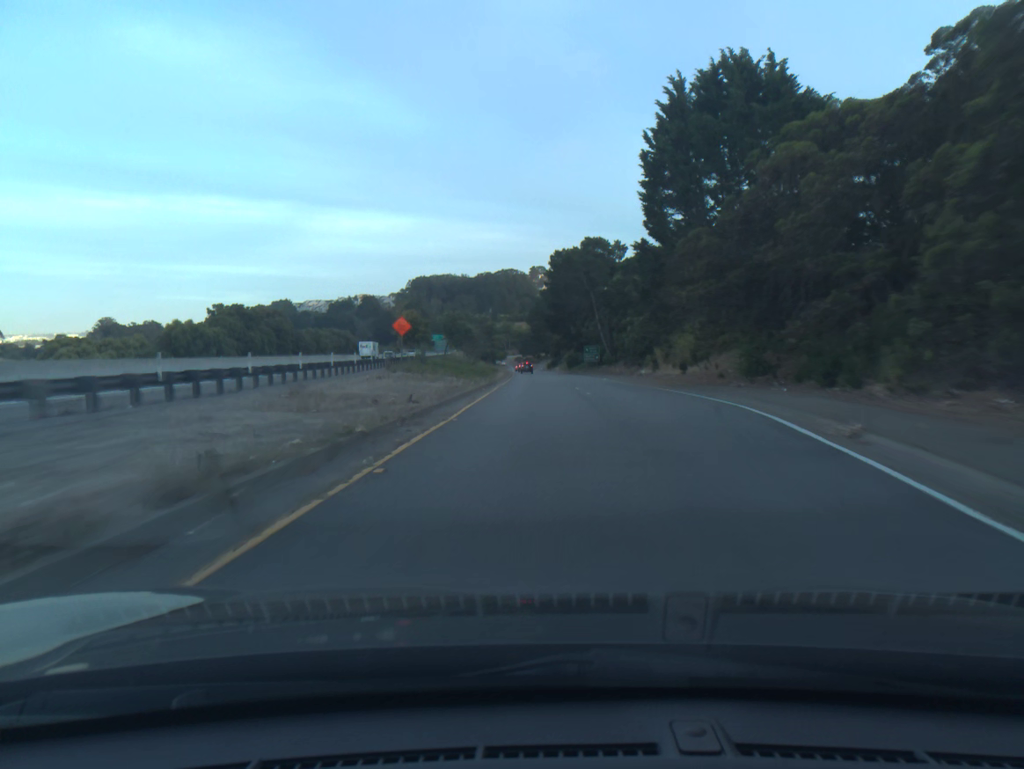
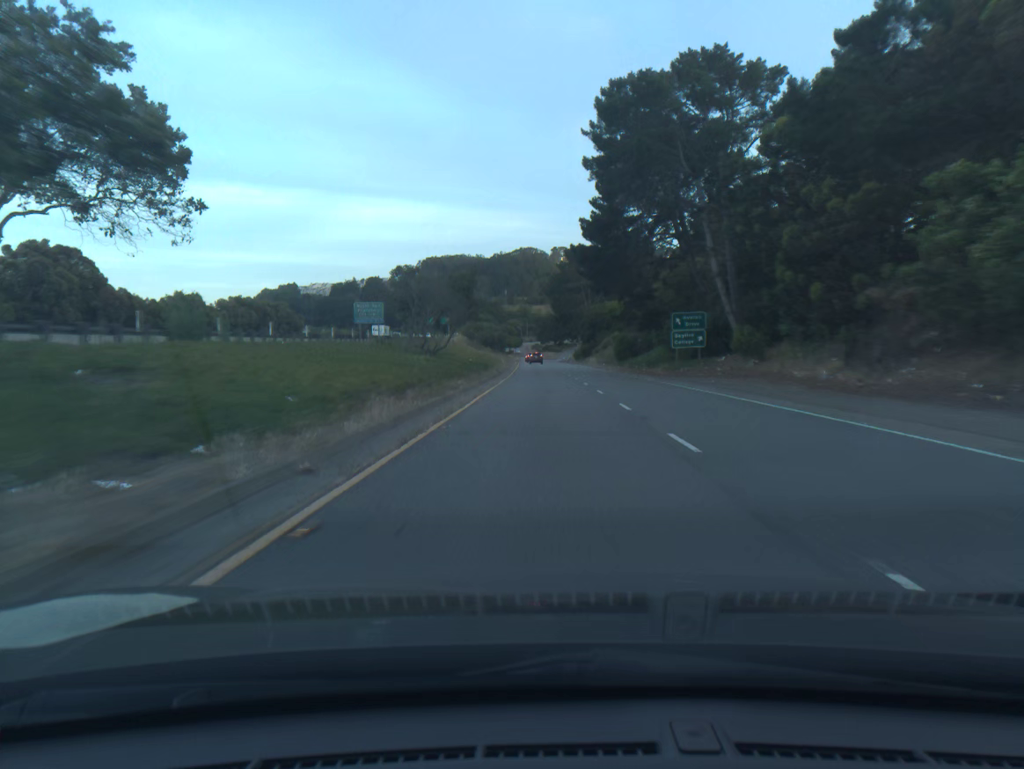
(-0.7, +61.8) m; -1°
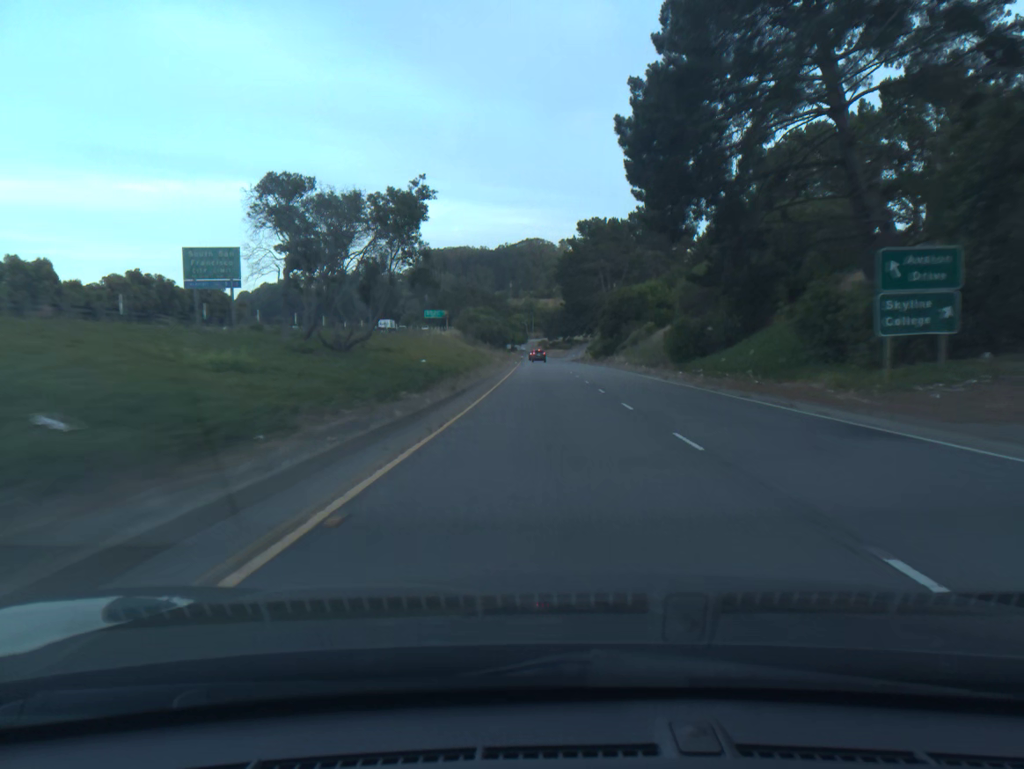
(-0.2, +29.3) m; -1°
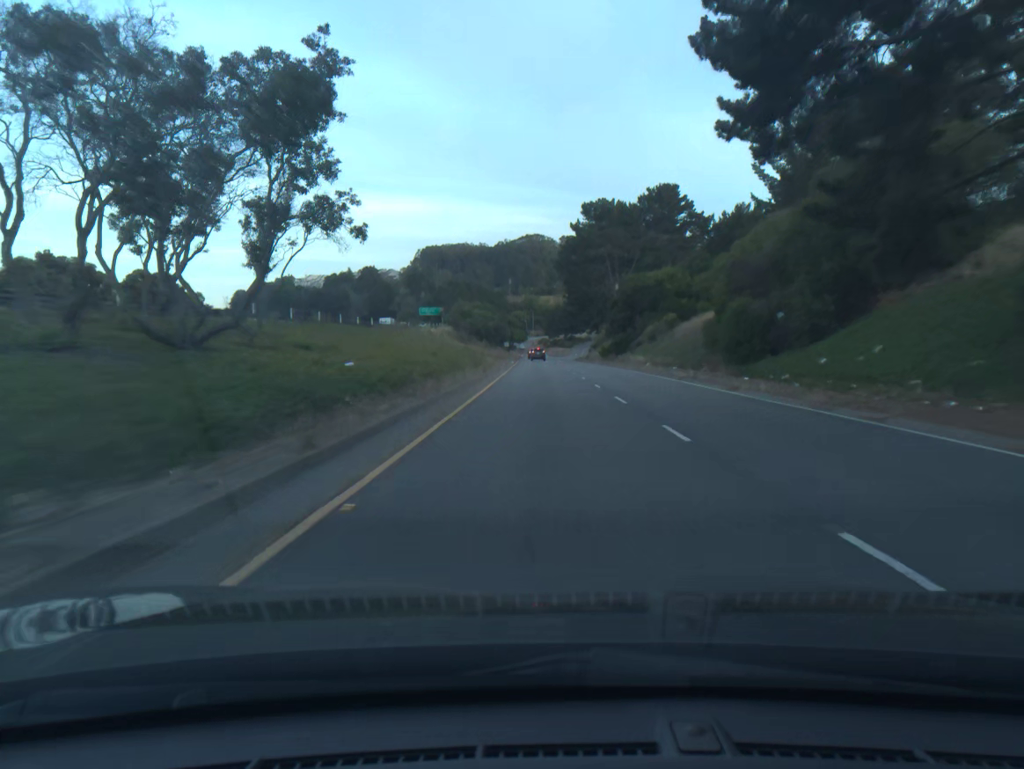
(0.0, +14.2) m; 0°
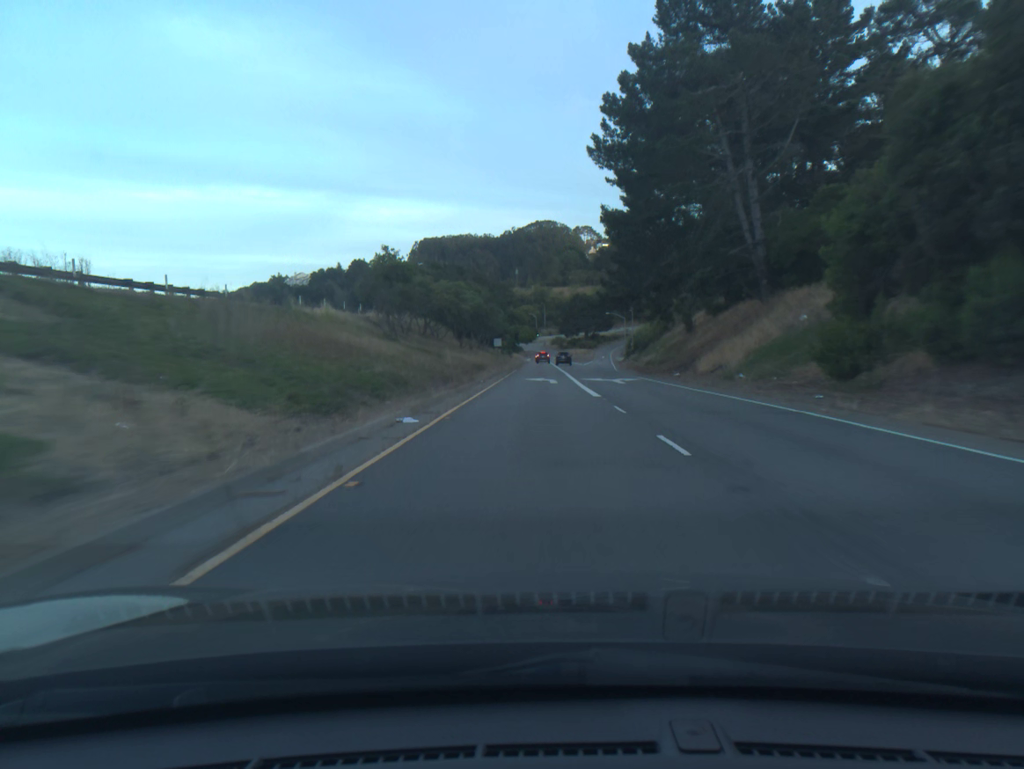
(-0.4, +67.8) m; -1°
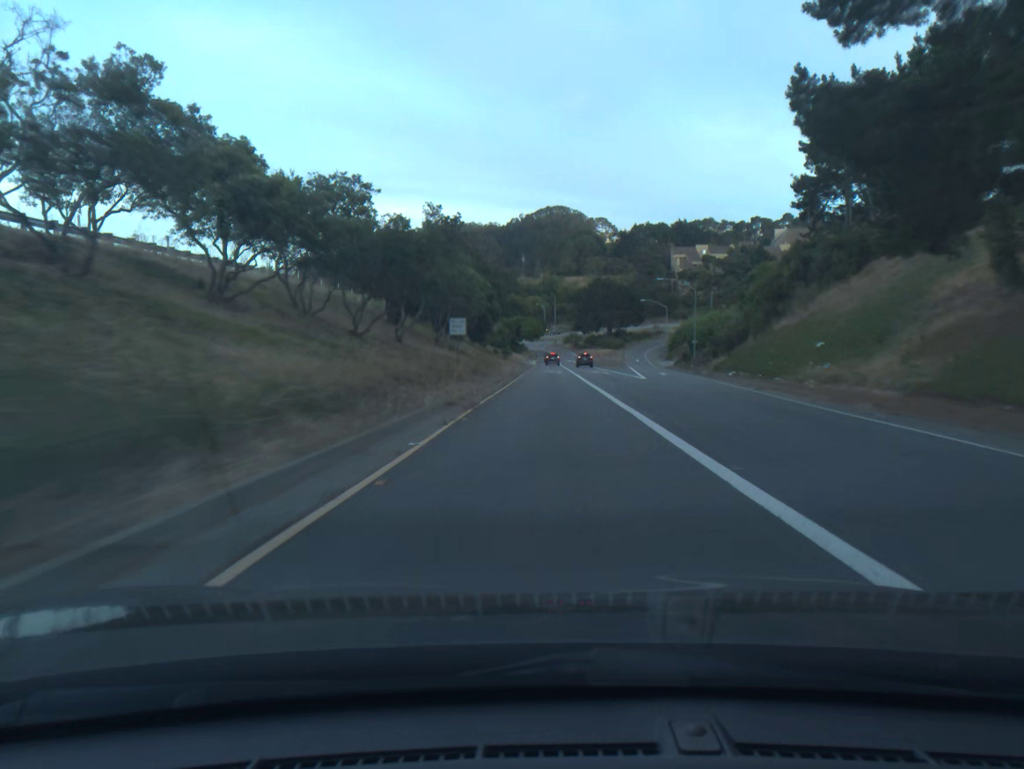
(-0.4, +51.4) m; -1°
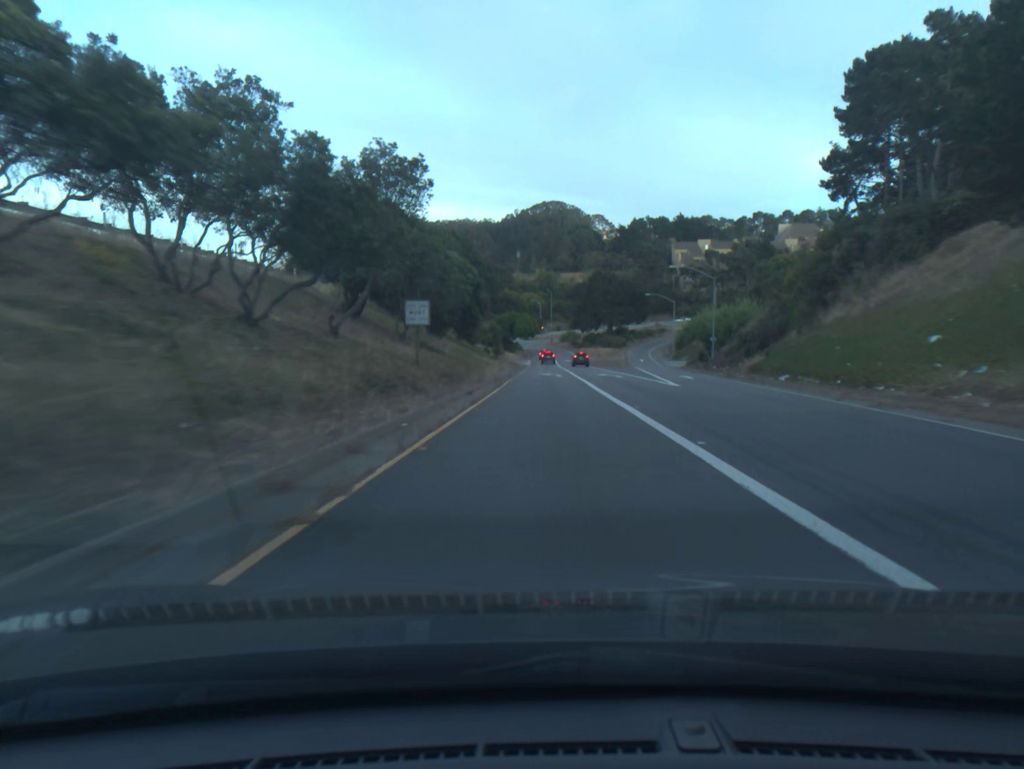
(0.0, +12.4) m; 0°
